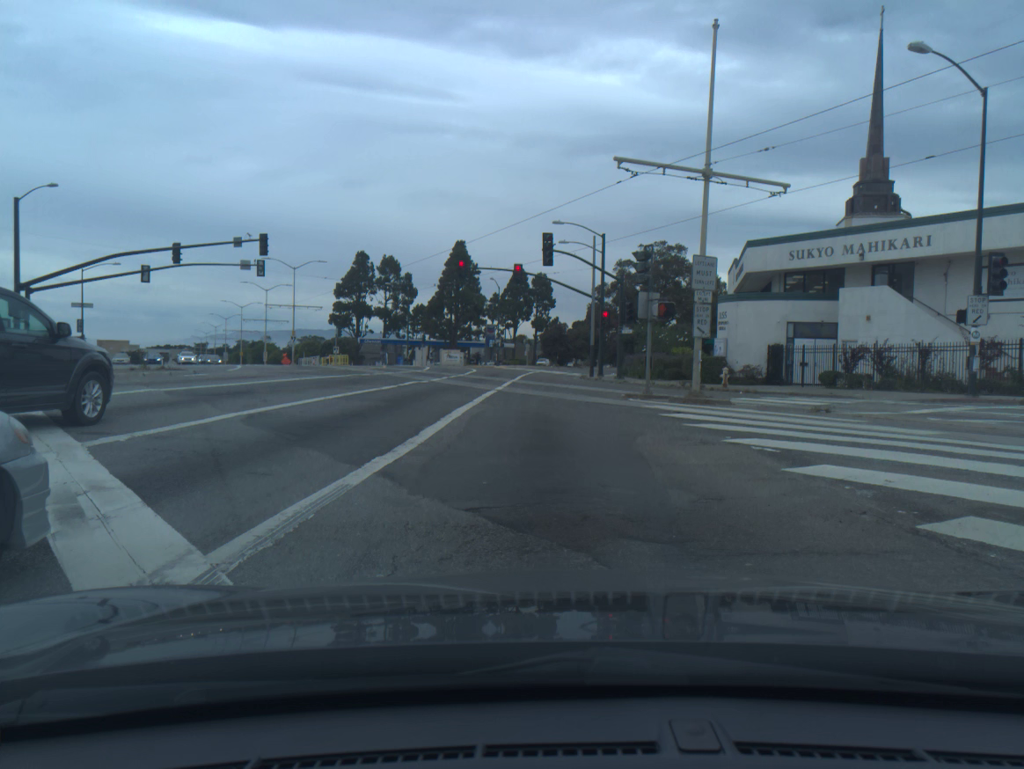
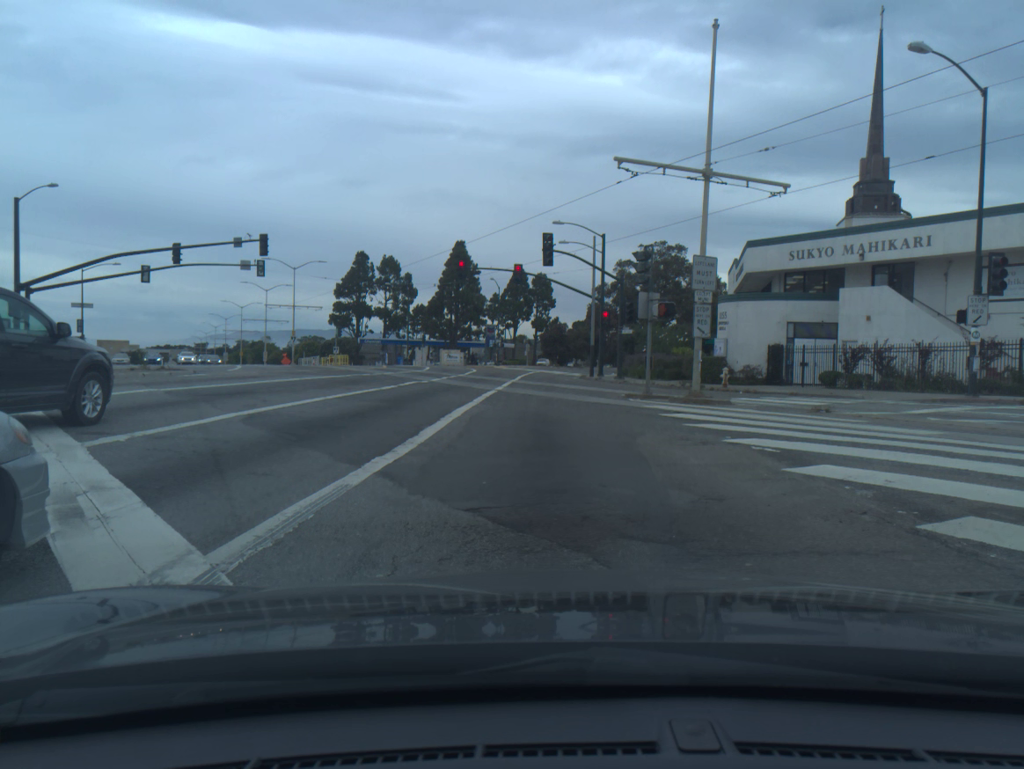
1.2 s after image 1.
(0.0, 0.0) m; 0°
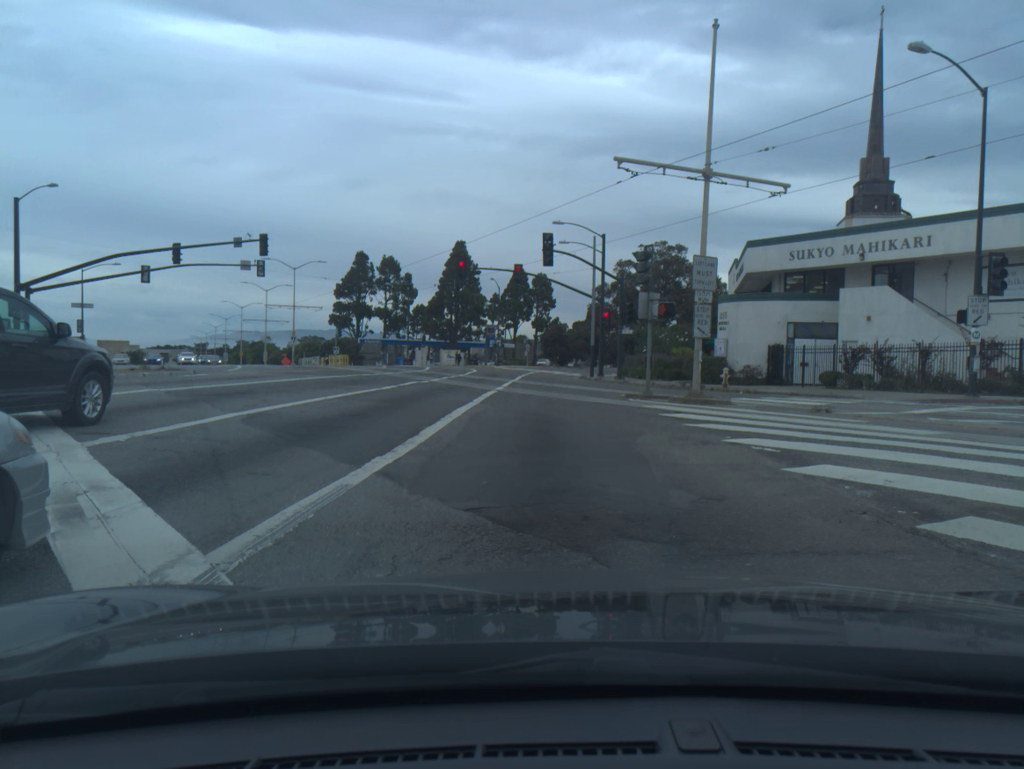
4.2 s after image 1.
(0.0, 0.0) m; 0°
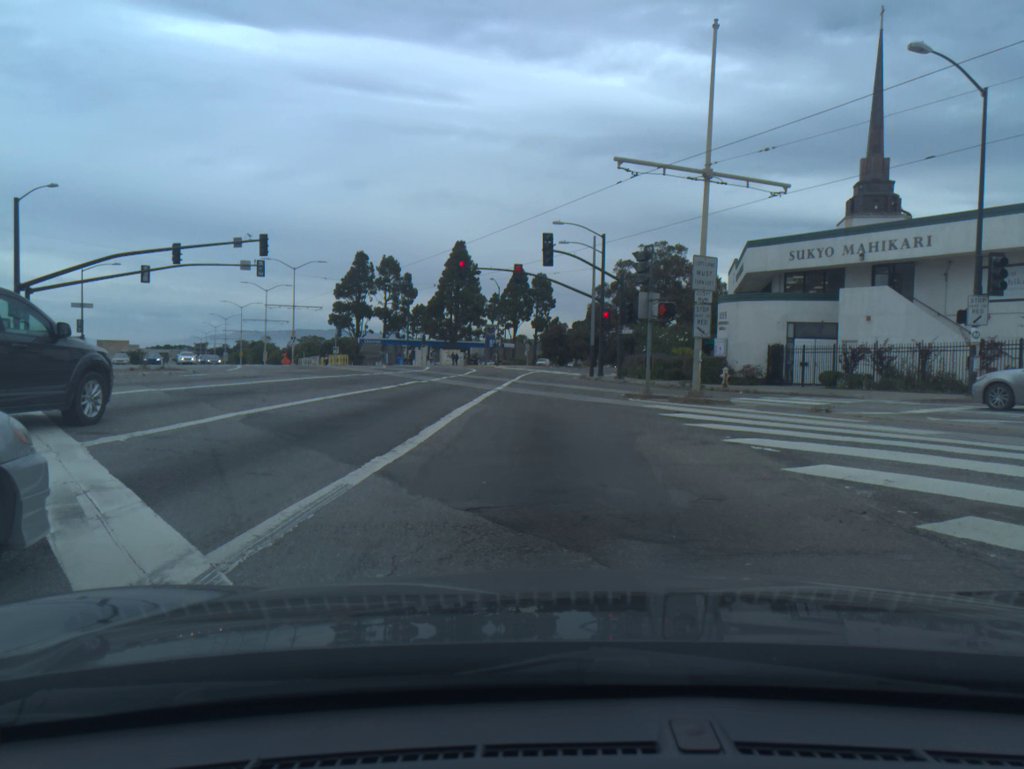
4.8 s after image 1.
(0.0, 0.0) m; 0°
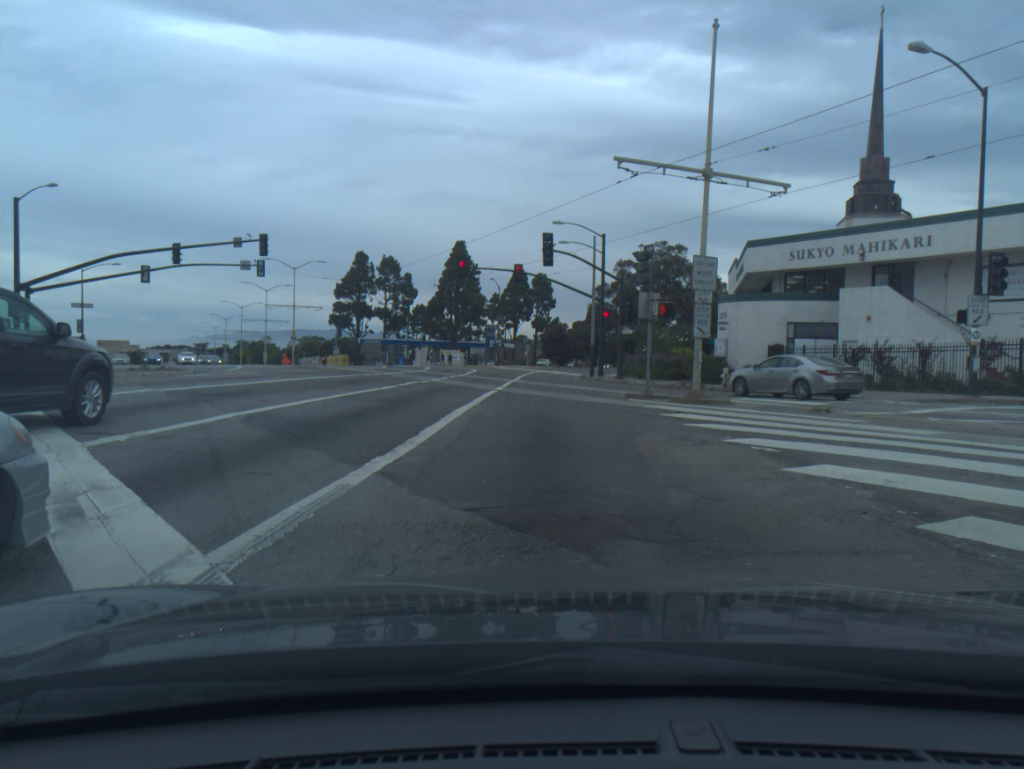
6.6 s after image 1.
(0.0, 0.0) m; 0°
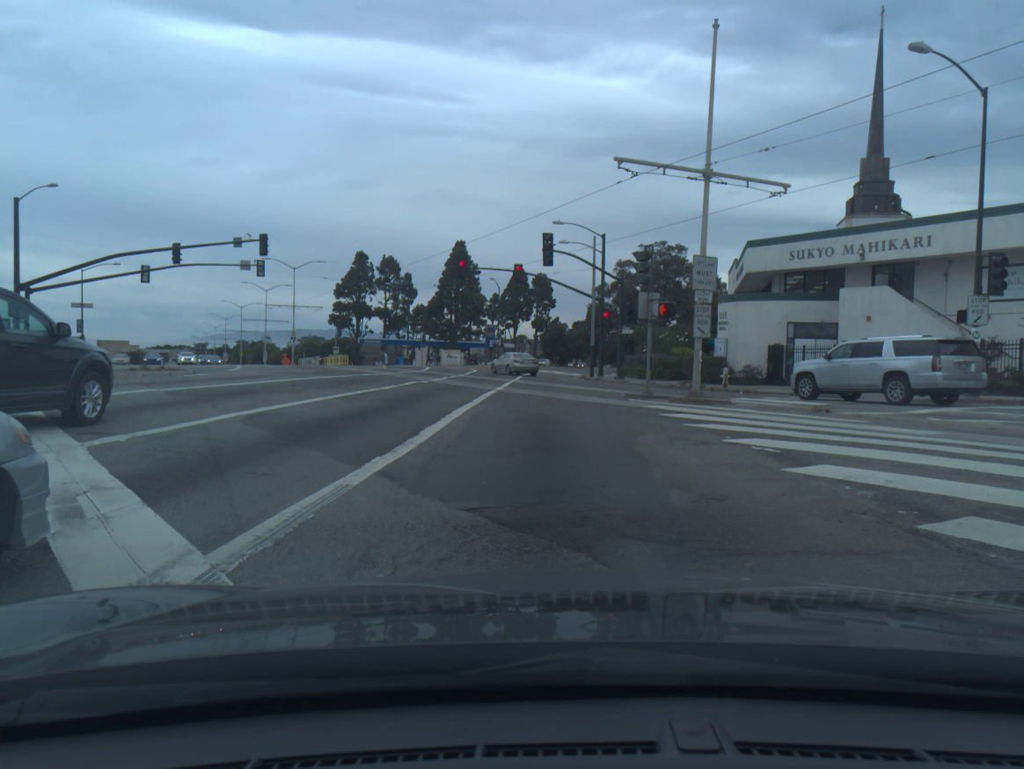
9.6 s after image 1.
(0.0, 0.0) m; 0°
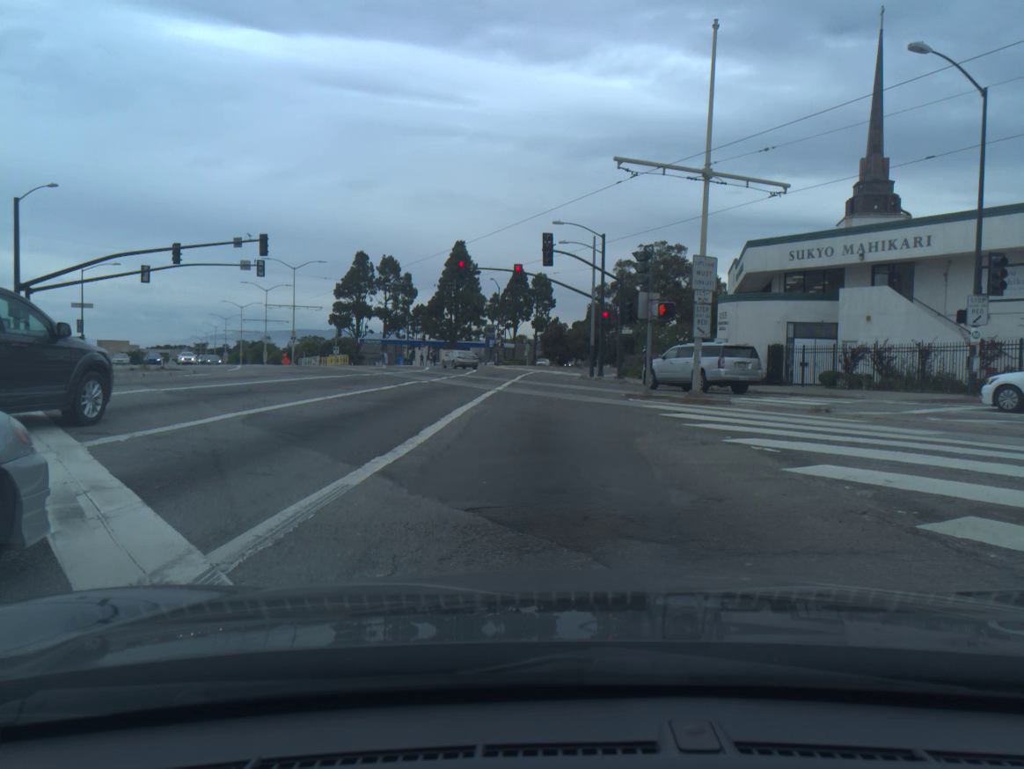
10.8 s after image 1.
(0.0, 0.0) m; 0°
